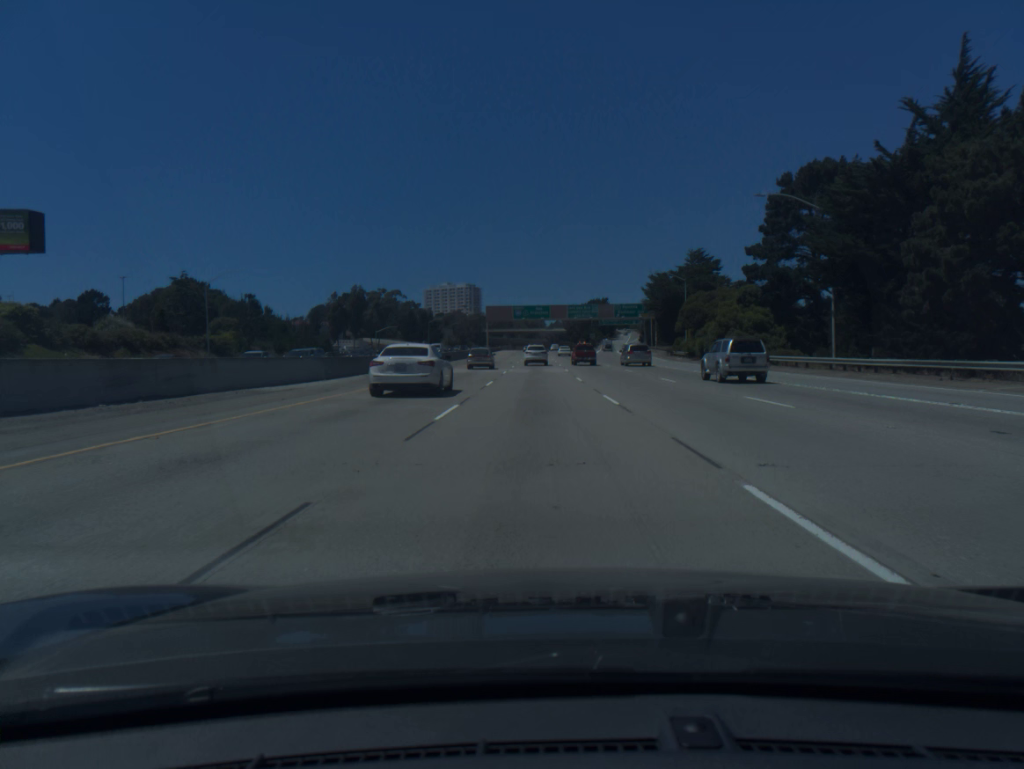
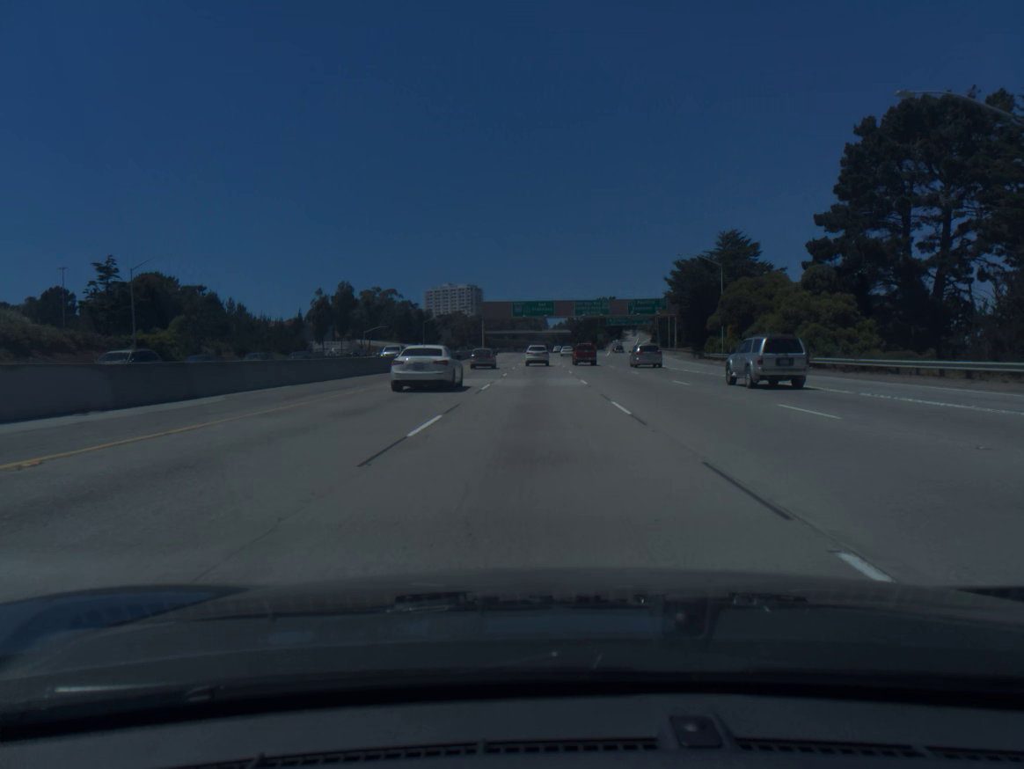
(0.0, +17.3) m; 0°
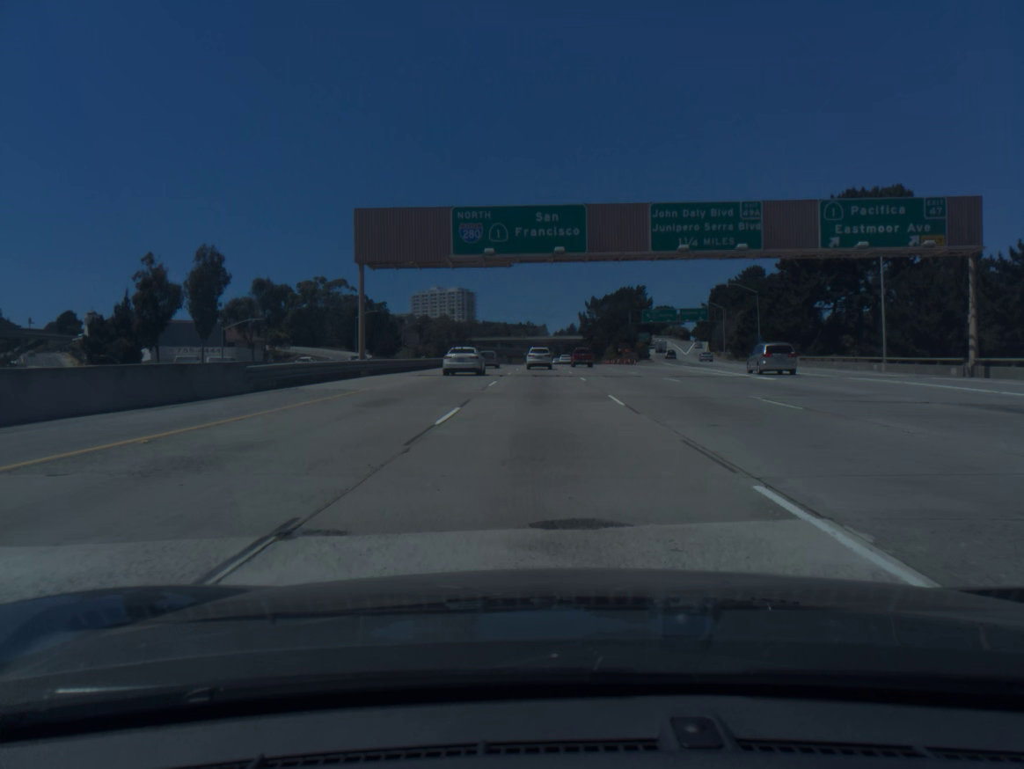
(-0.5, +85.3) m; 0°
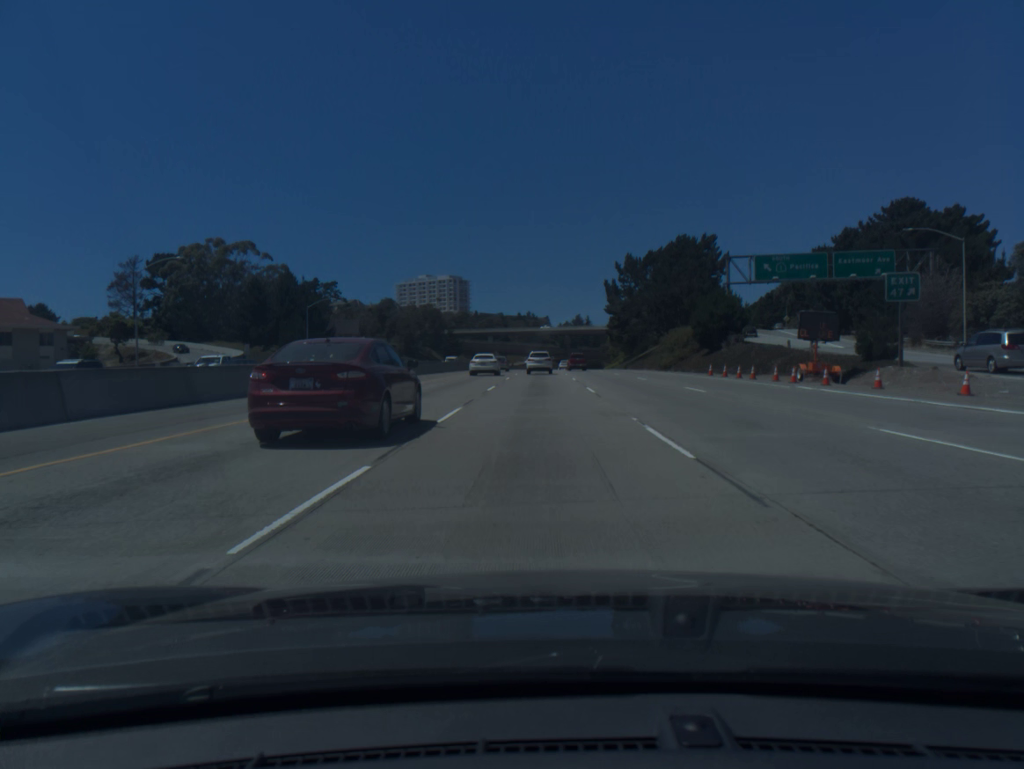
(0.0, +81.4) m; 0°
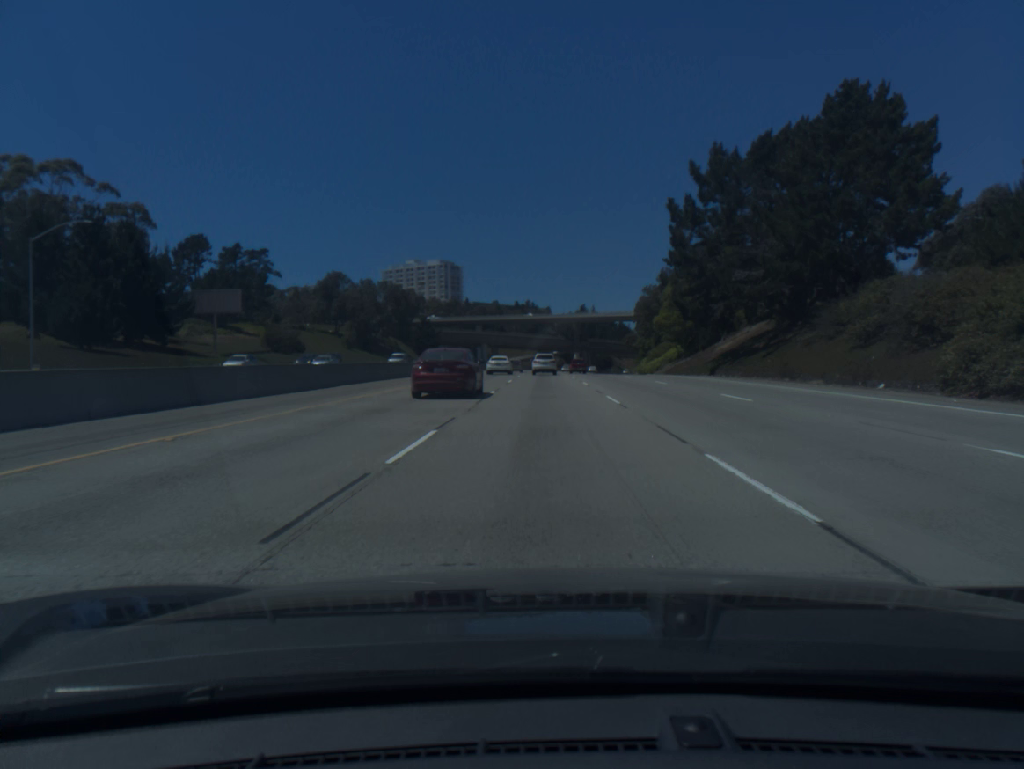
(-0.1, +63.5) m; 0°
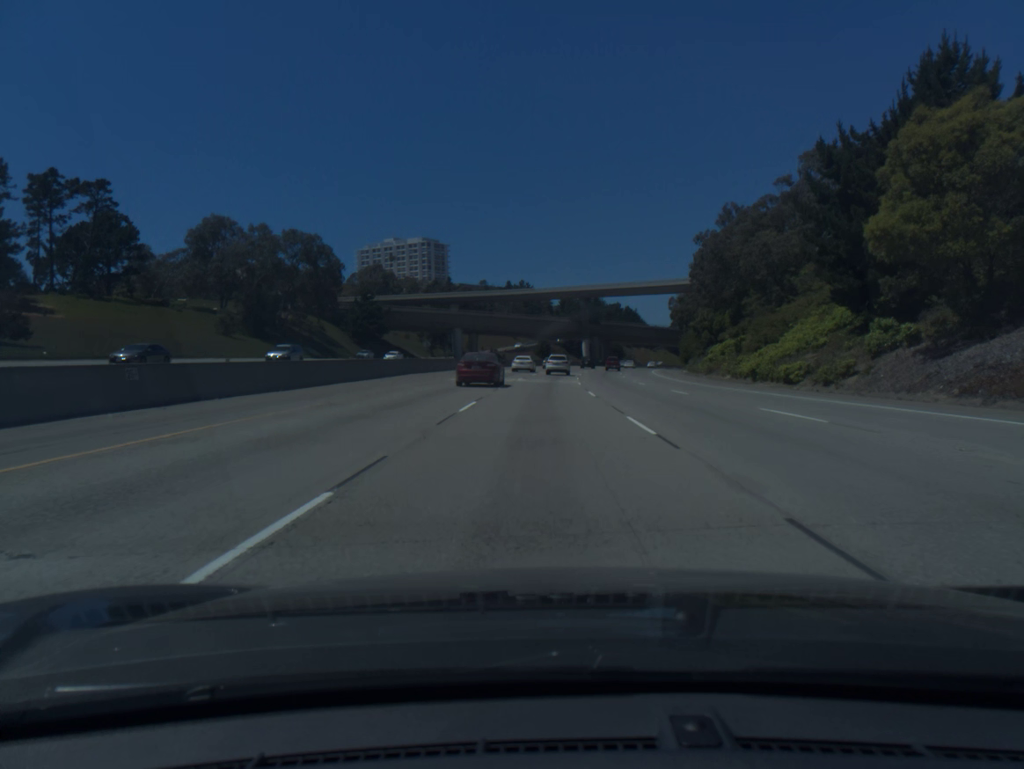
(+0.3, +64.1) m; 0°
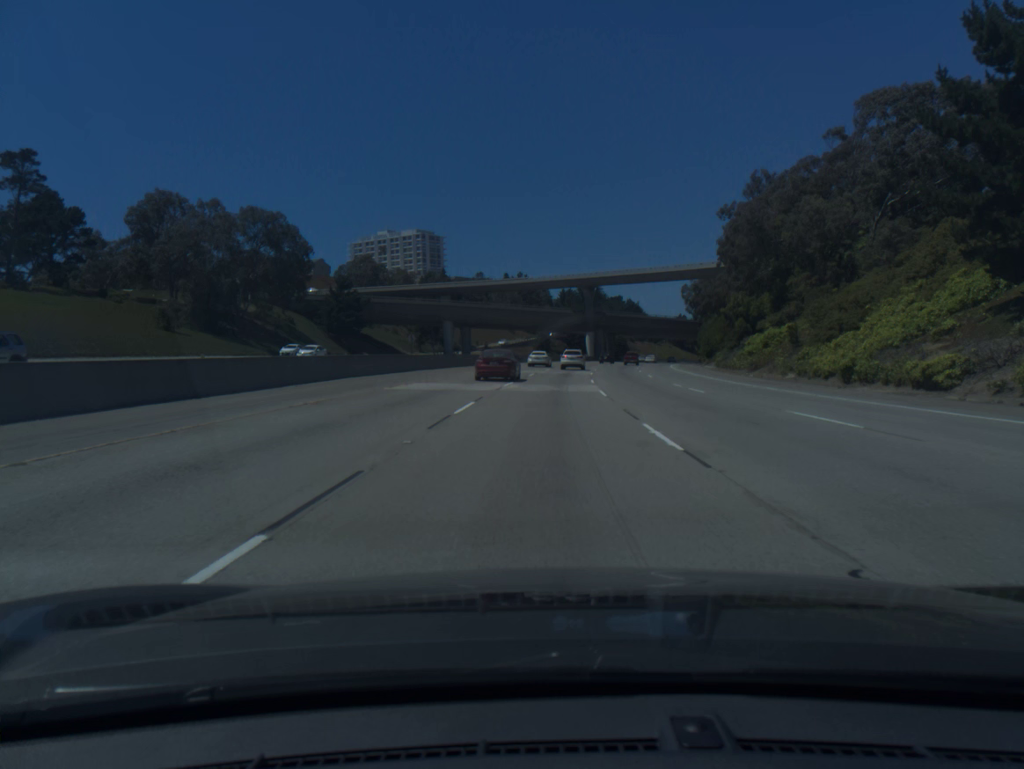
(0.0, +16.3) m; 0°
